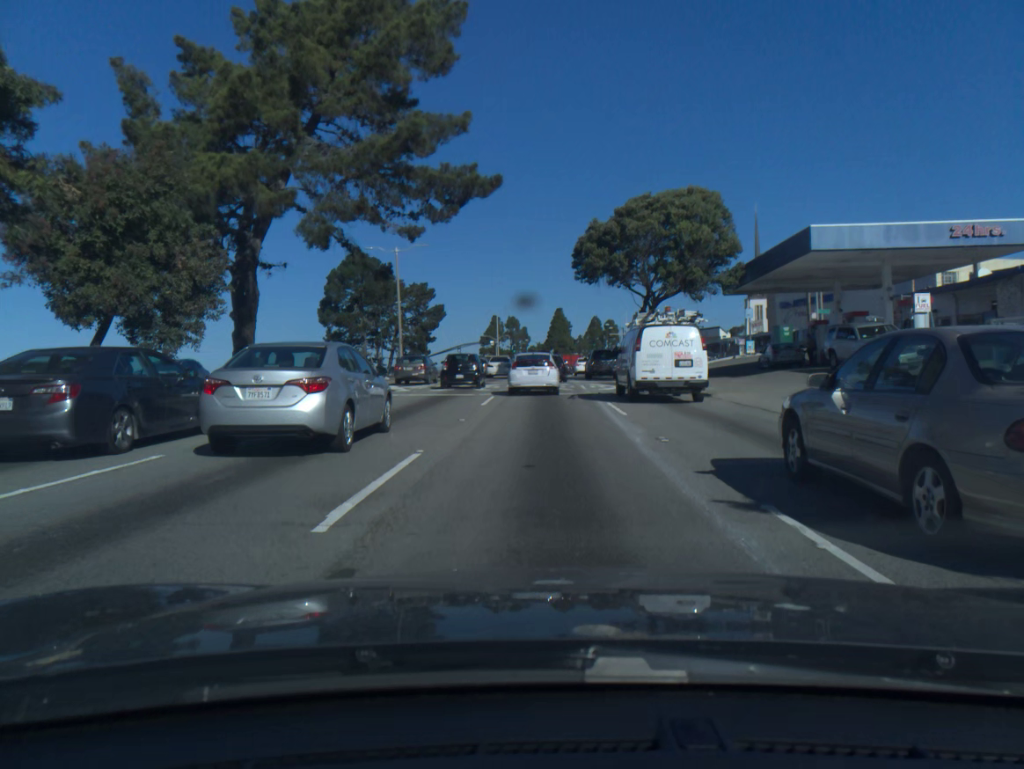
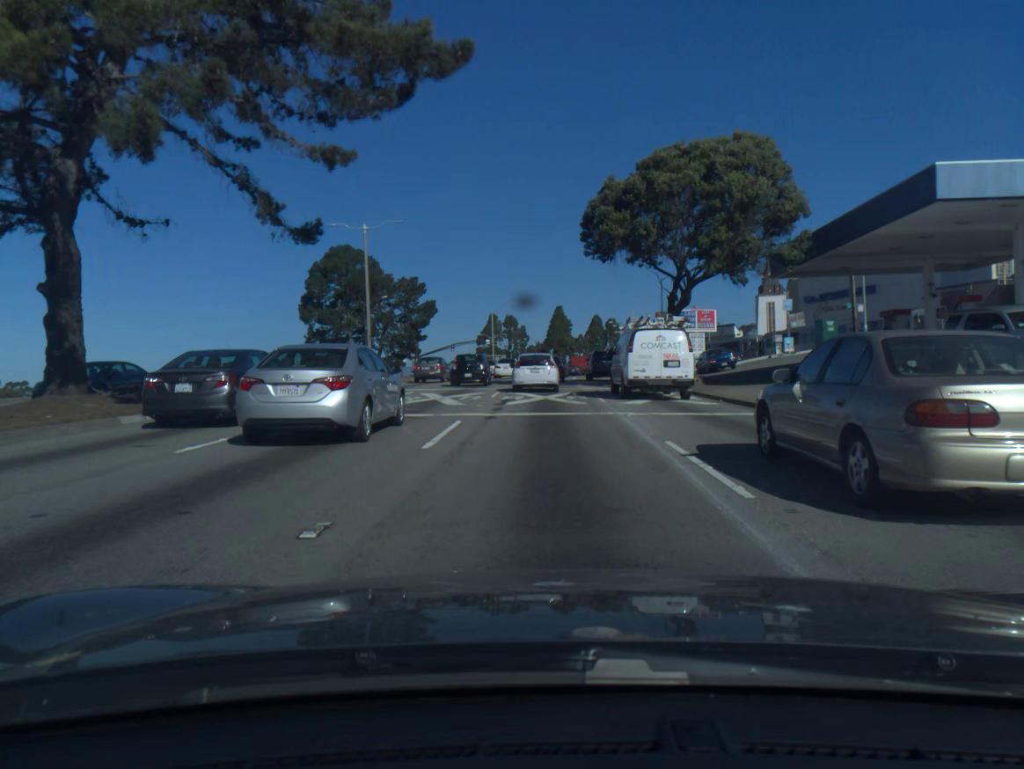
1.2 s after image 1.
(0.0, +10.0) m; 0°
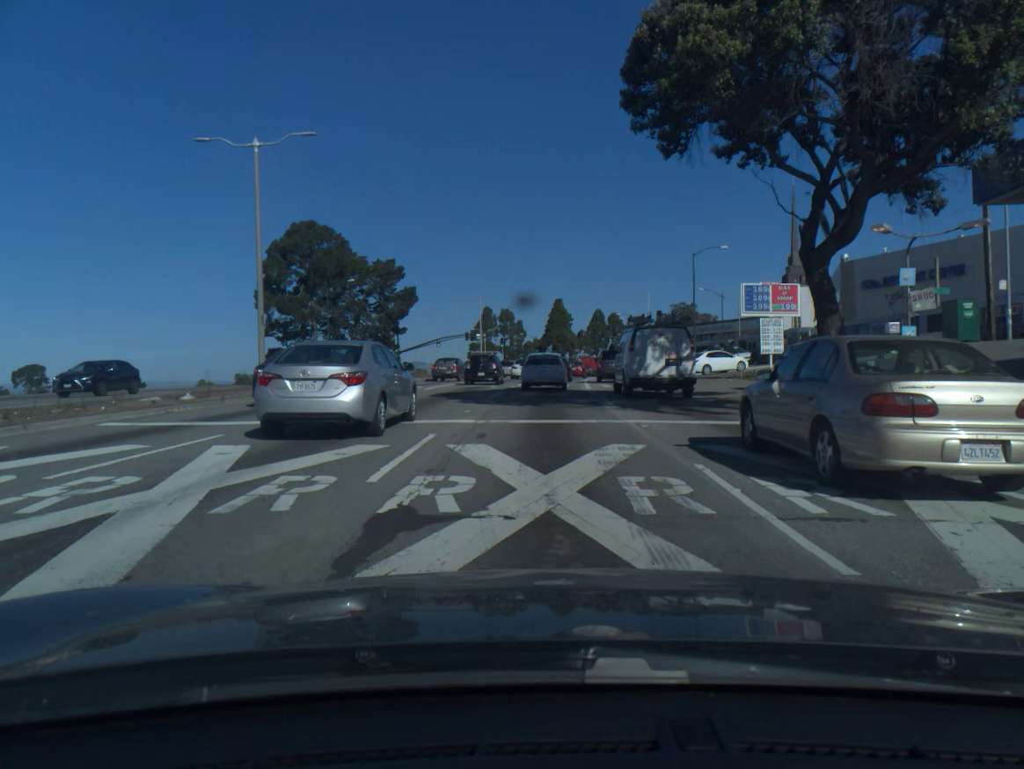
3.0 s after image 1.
(0.0, +17.3) m; 0°
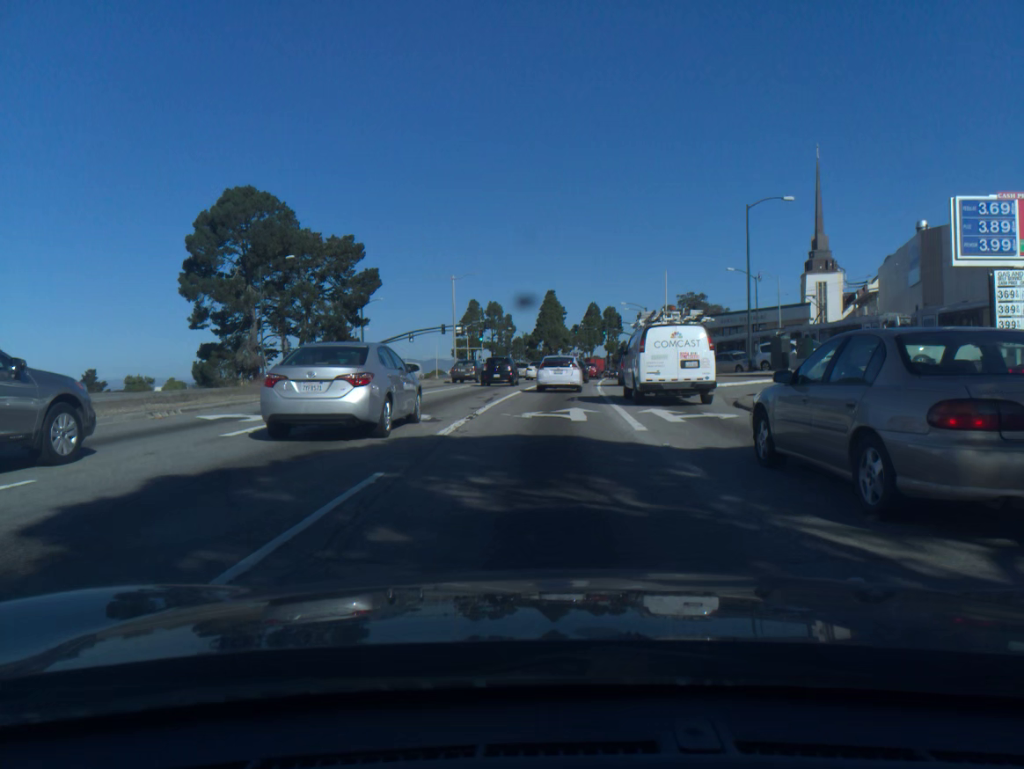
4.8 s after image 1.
(+0.1, +18.9) m; +1°
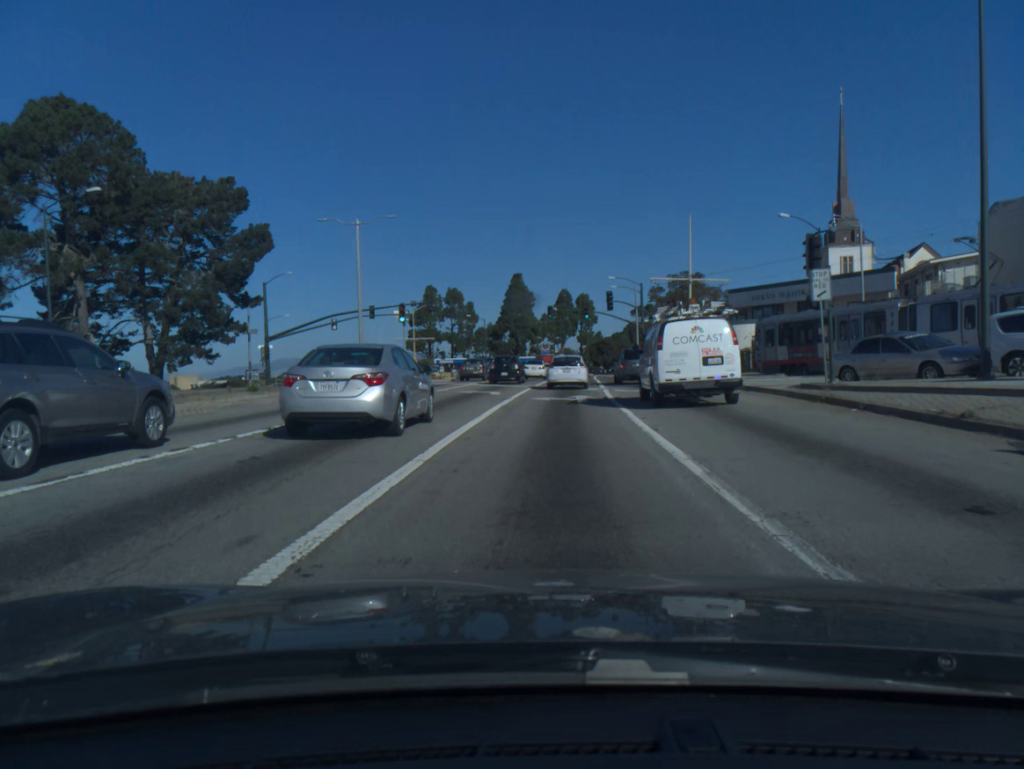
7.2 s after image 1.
(+0.4, +26.2) m; +2°
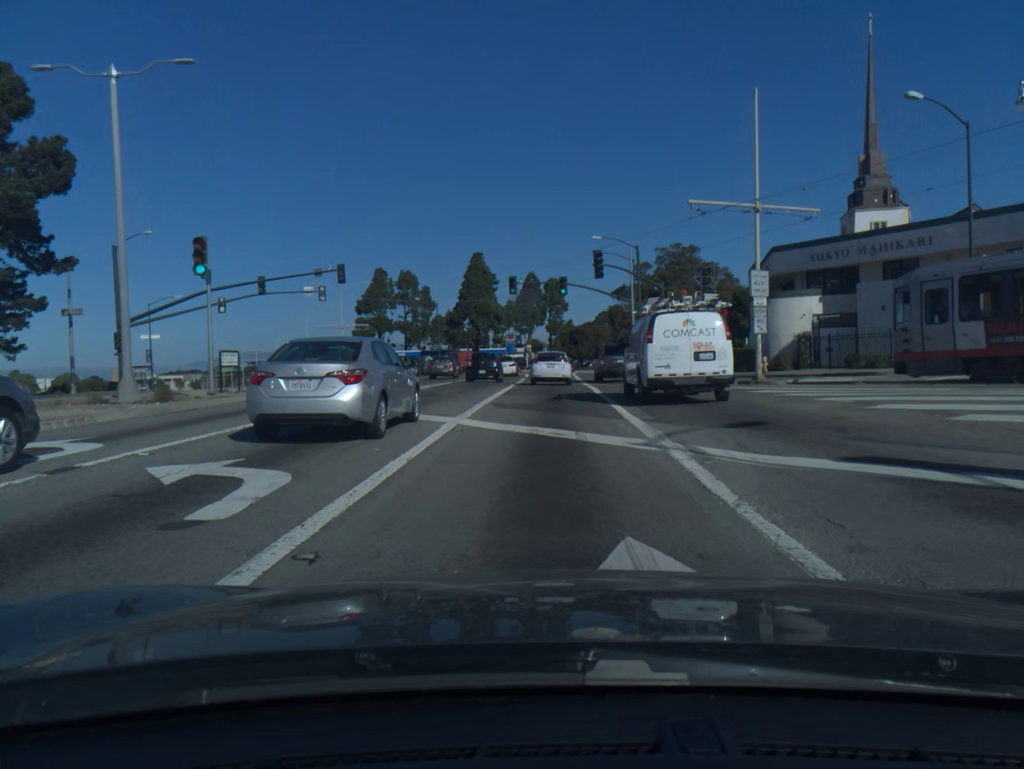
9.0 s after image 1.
(+0.5, +21.8) m; +2°
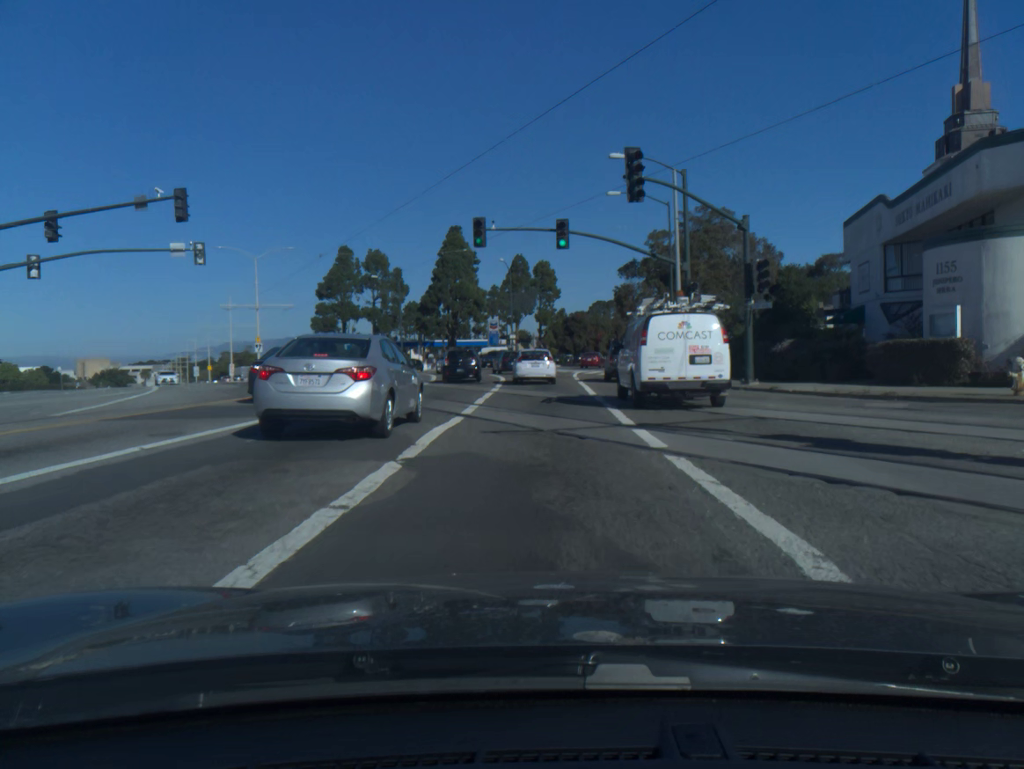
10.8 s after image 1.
(+0.1, +22.4) m; +1°
